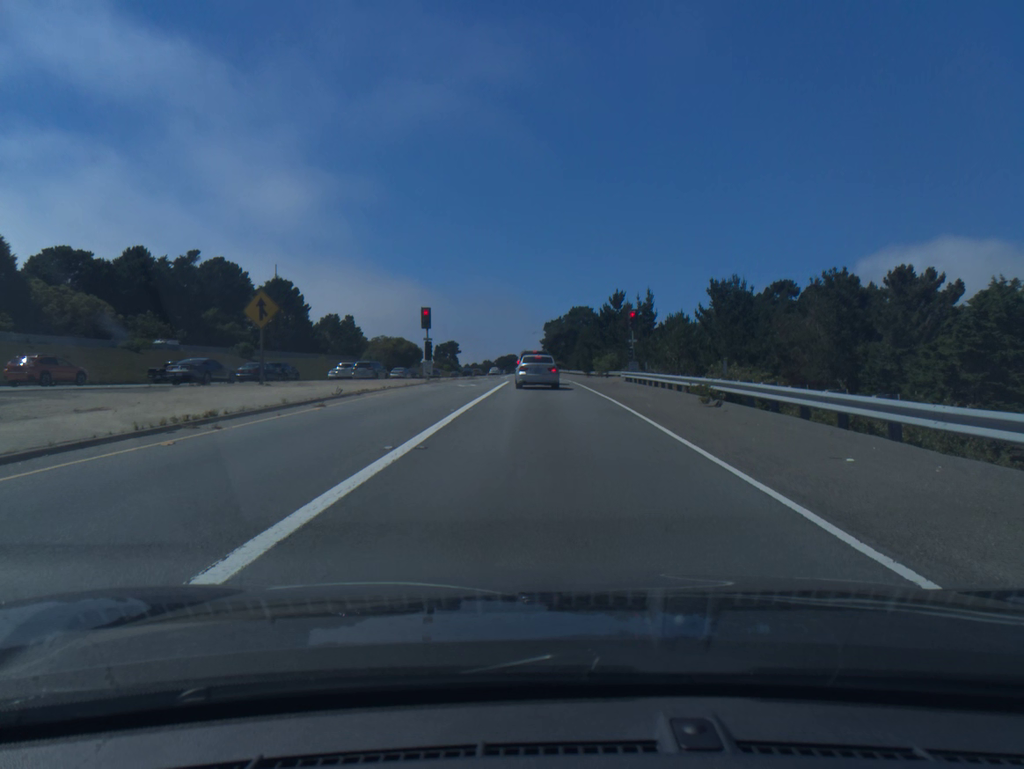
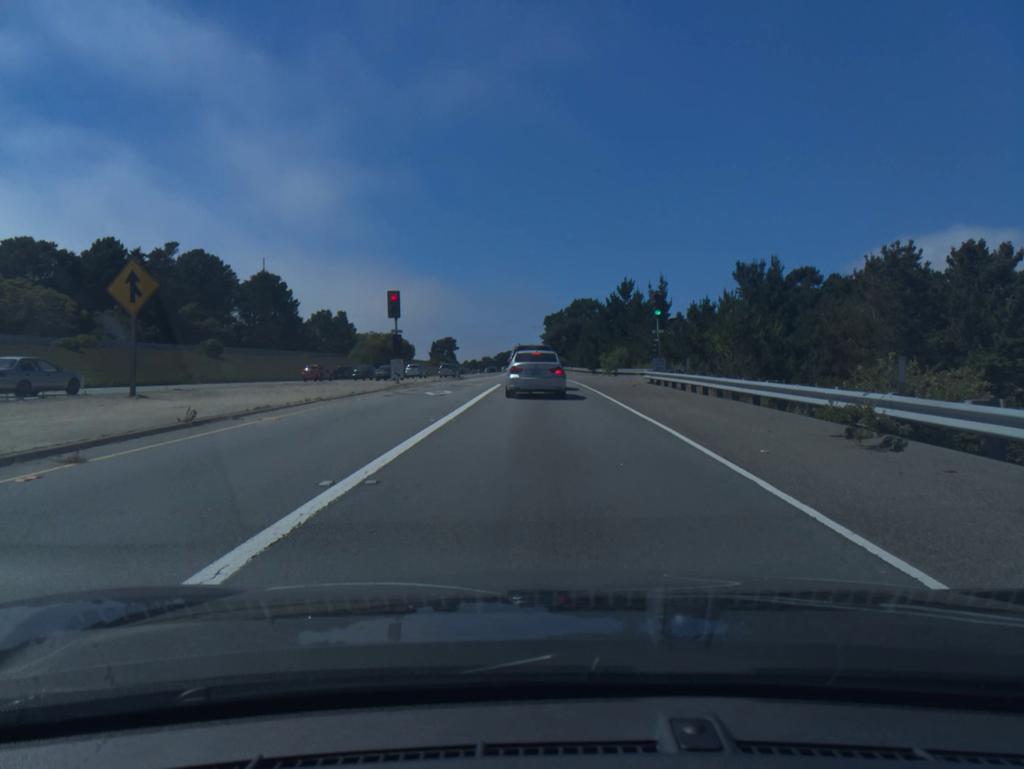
(0.0, +10.2) m; 0°
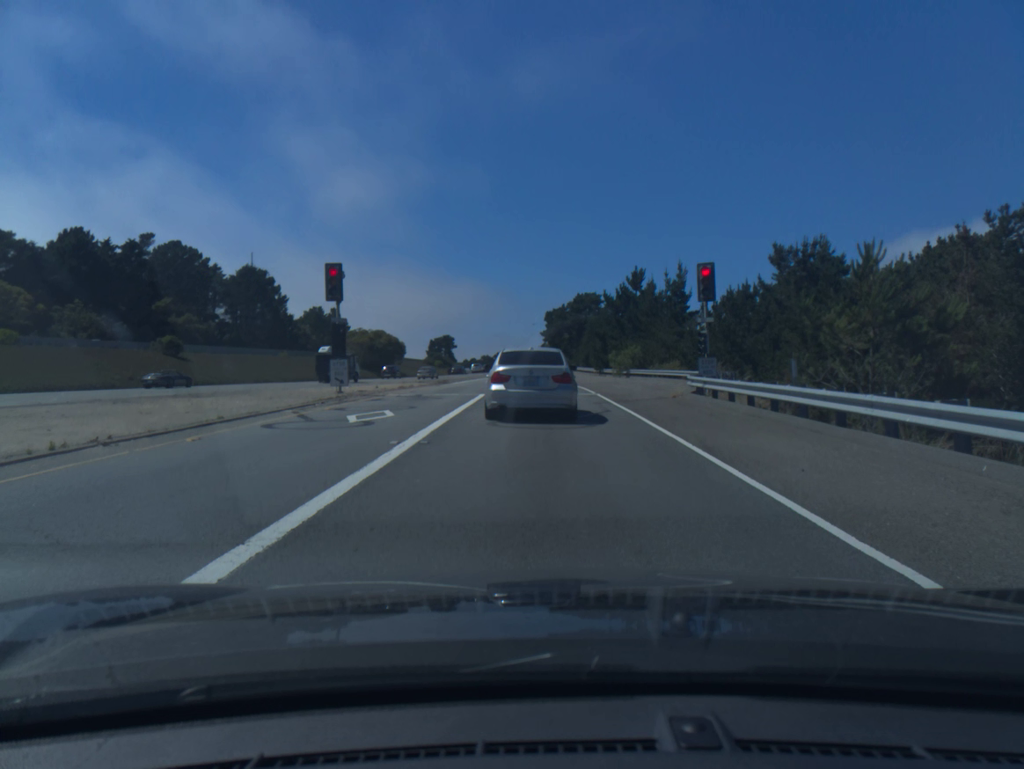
(-0.1, +10.9) m; 0°
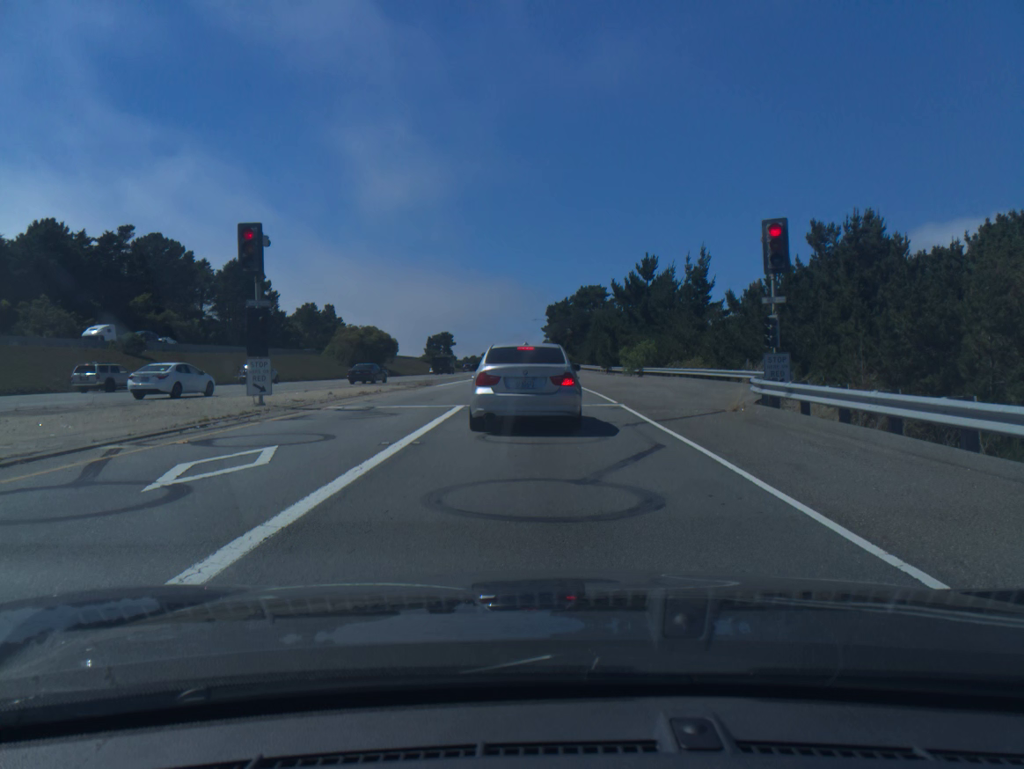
(0.0, +7.6) m; 0°
